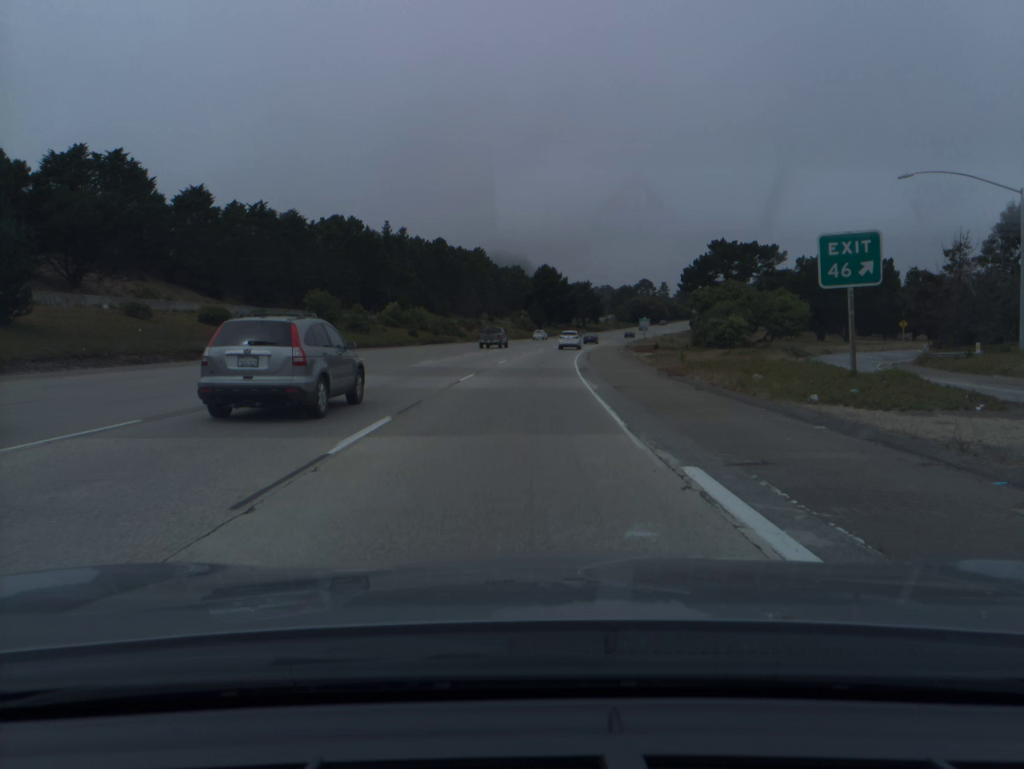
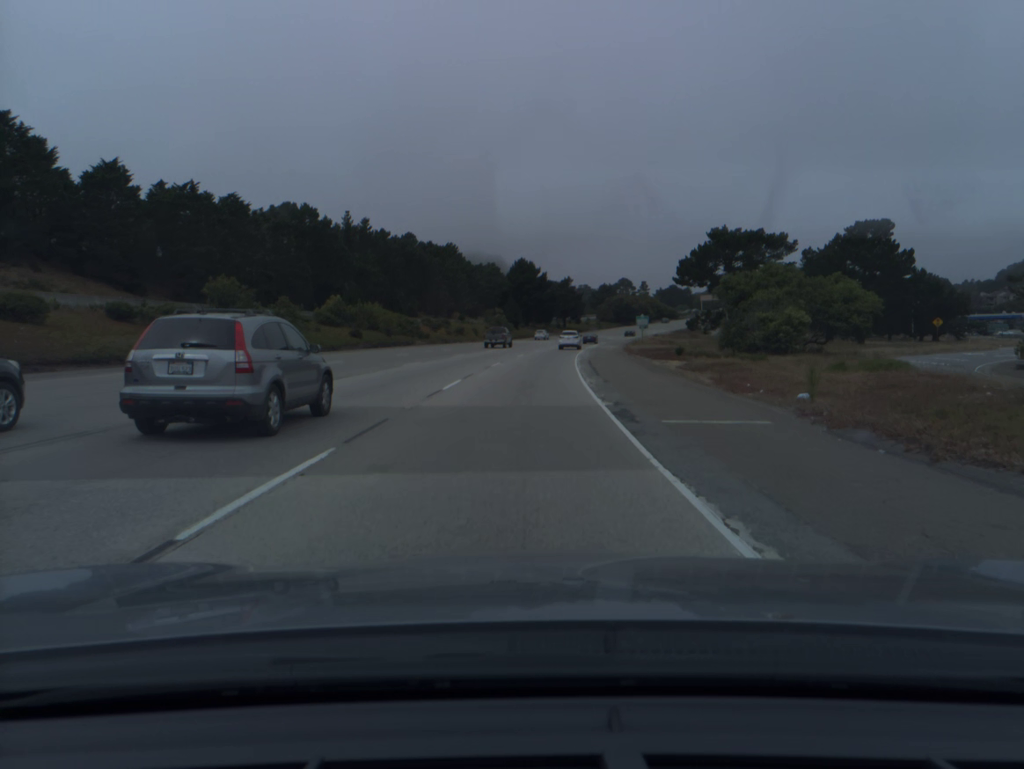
(+0.3, +18.3) m; +2°
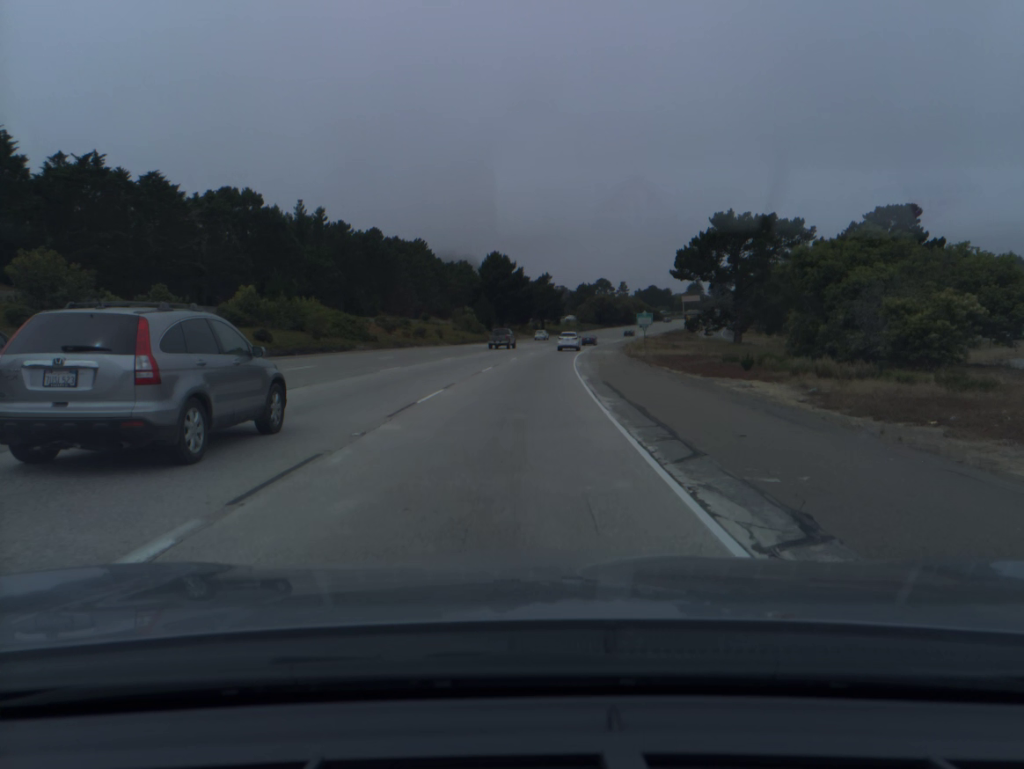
(+0.3, +18.3) m; +2°
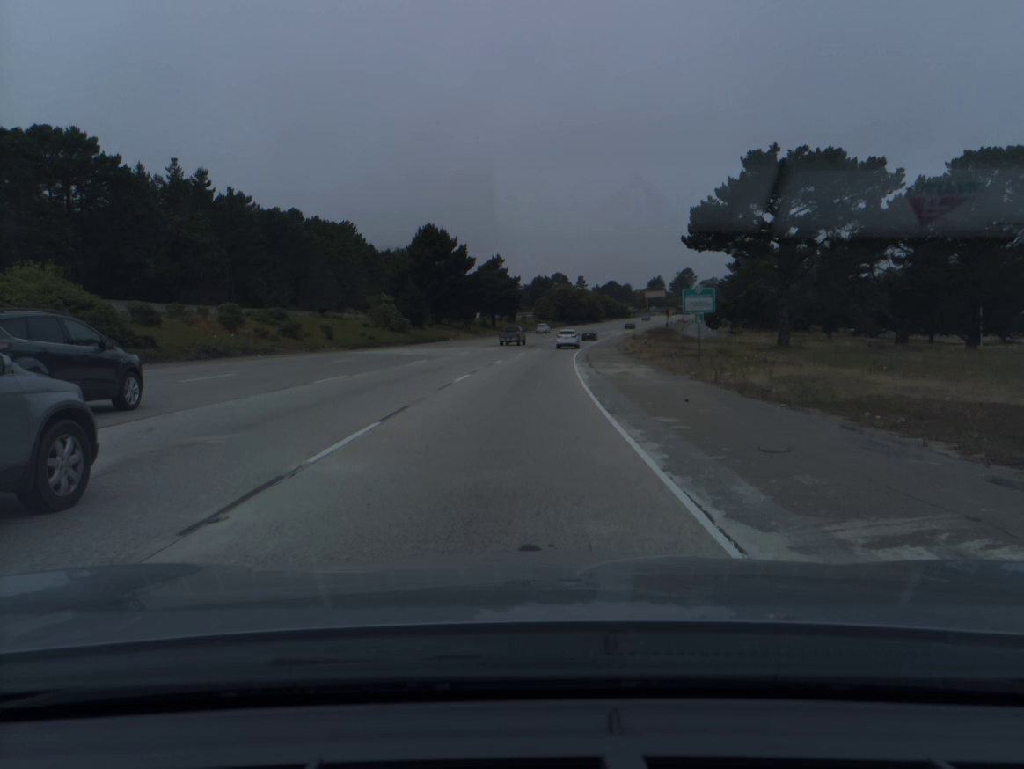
(+1.1, +36.6) m; +4°
